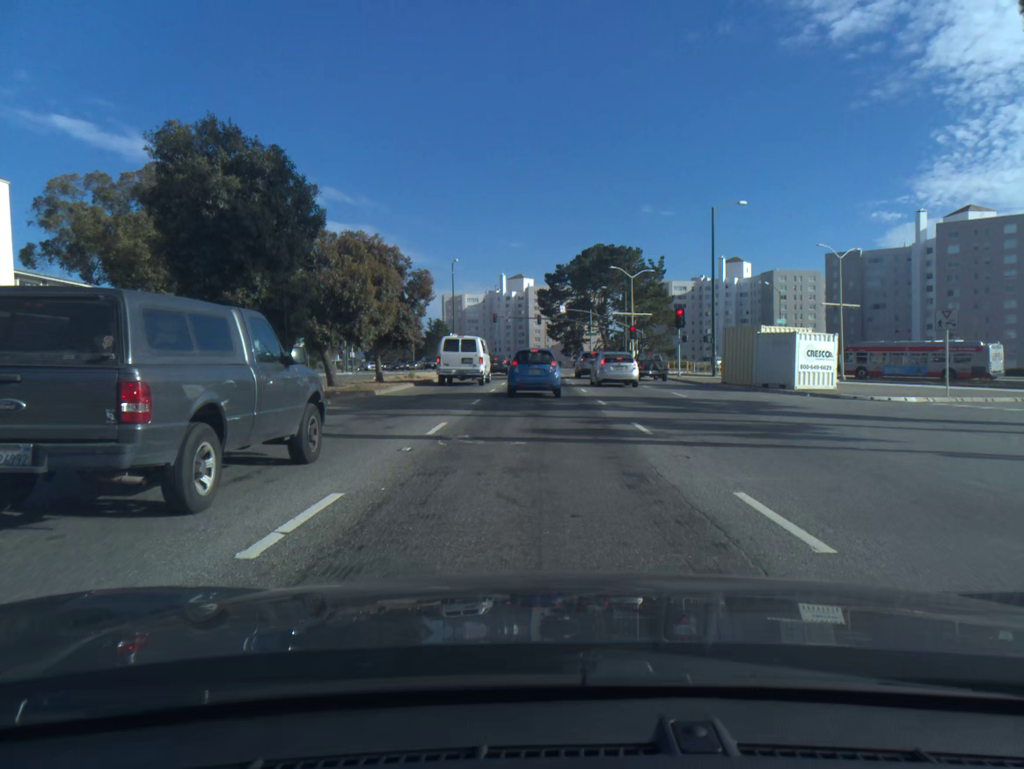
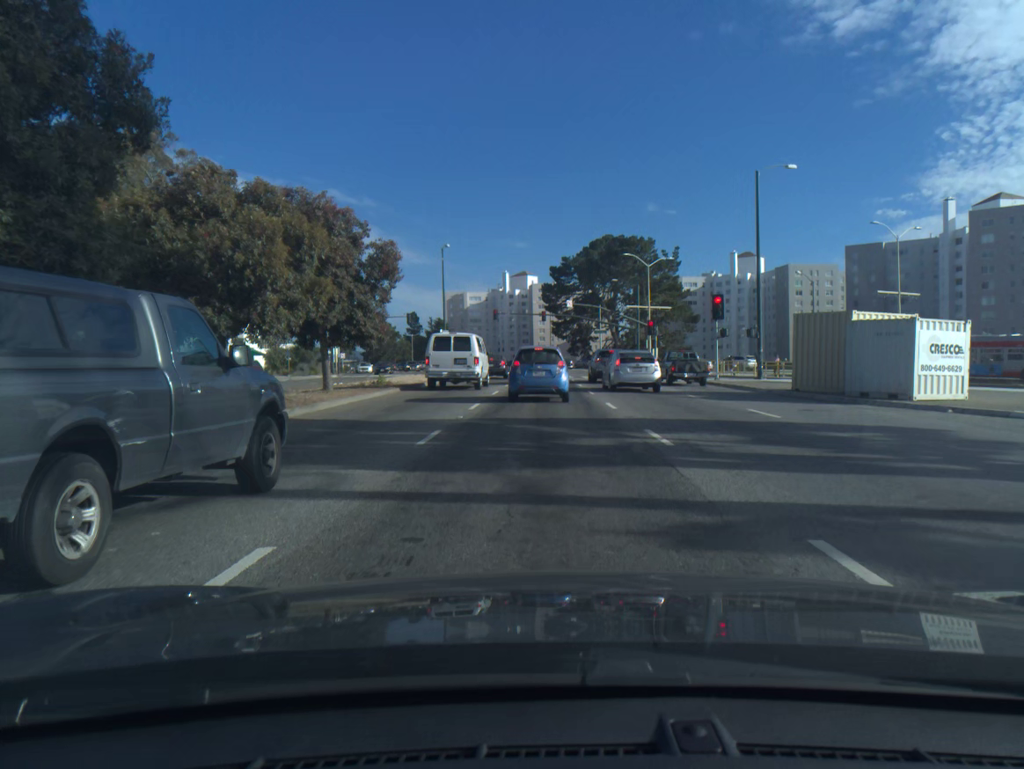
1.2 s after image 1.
(0.0, +9.5) m; 0°
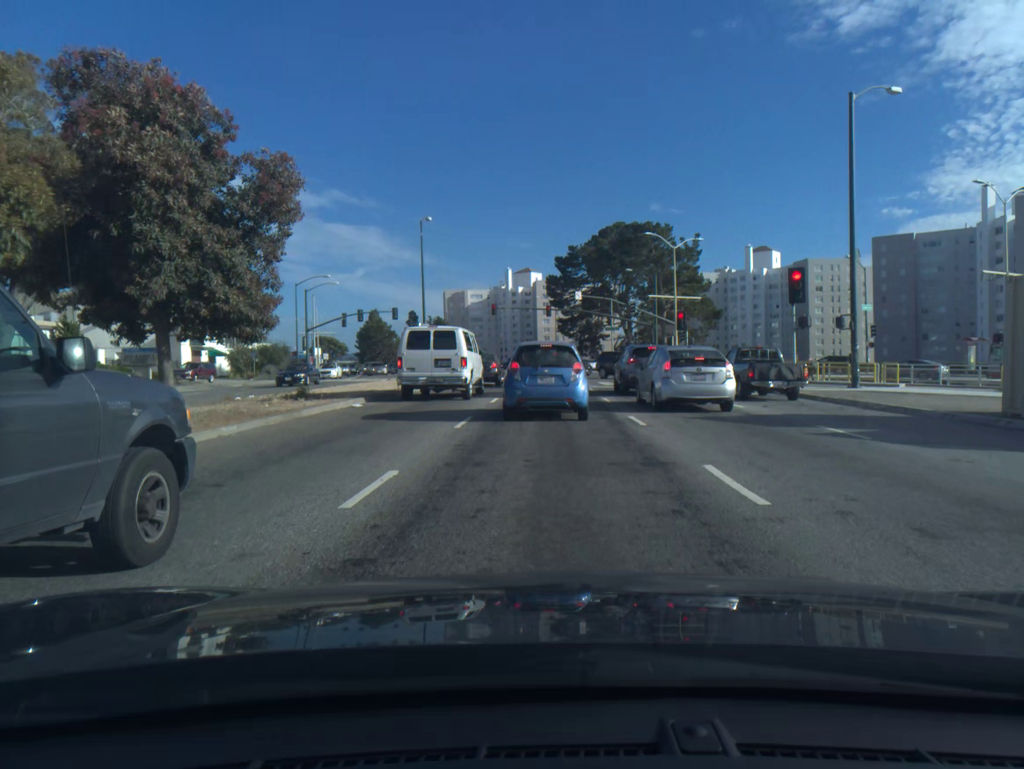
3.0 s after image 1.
(0.0, +11.9) m; 0°
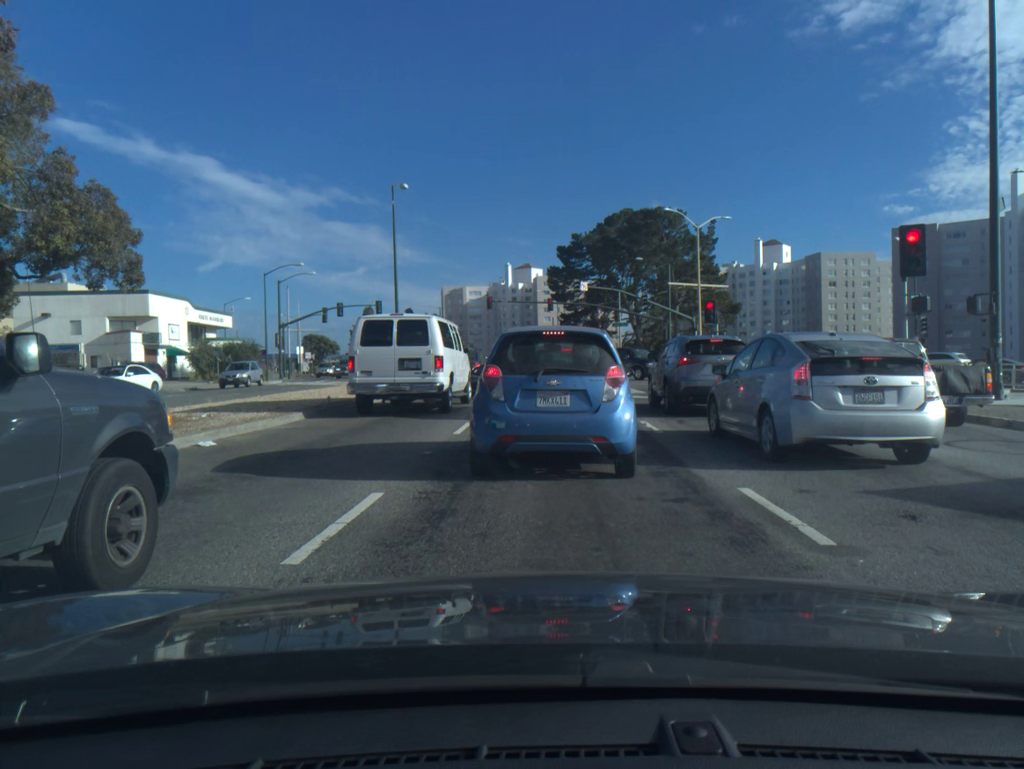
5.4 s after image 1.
(0.0, +9.1) m; 0°
